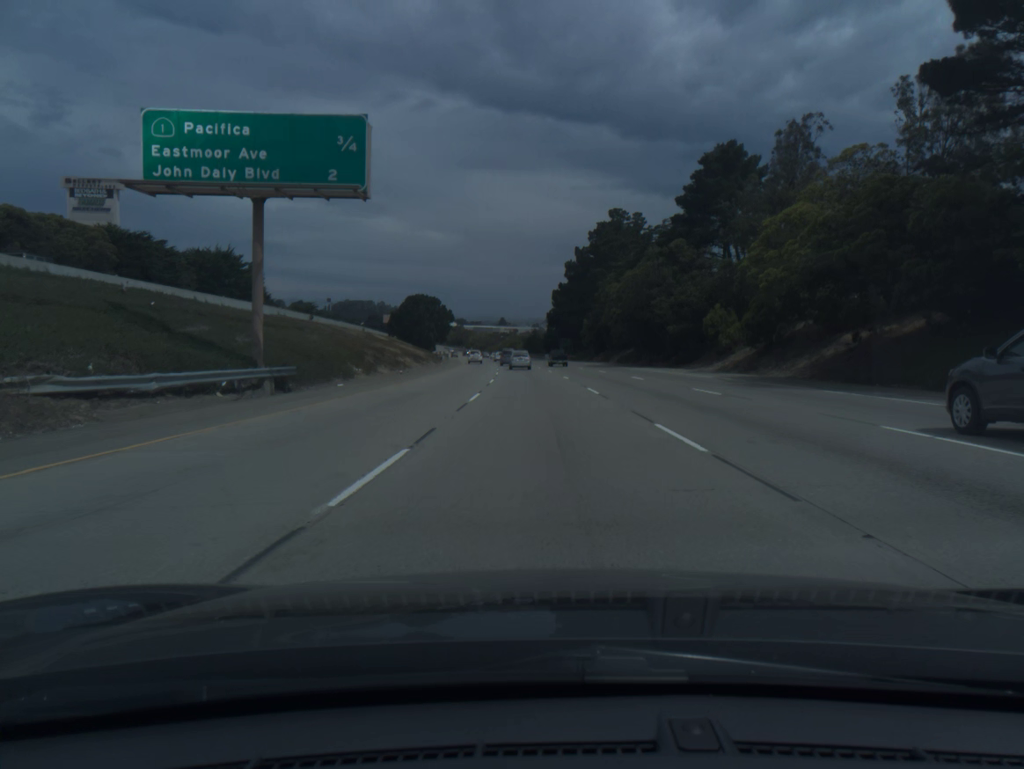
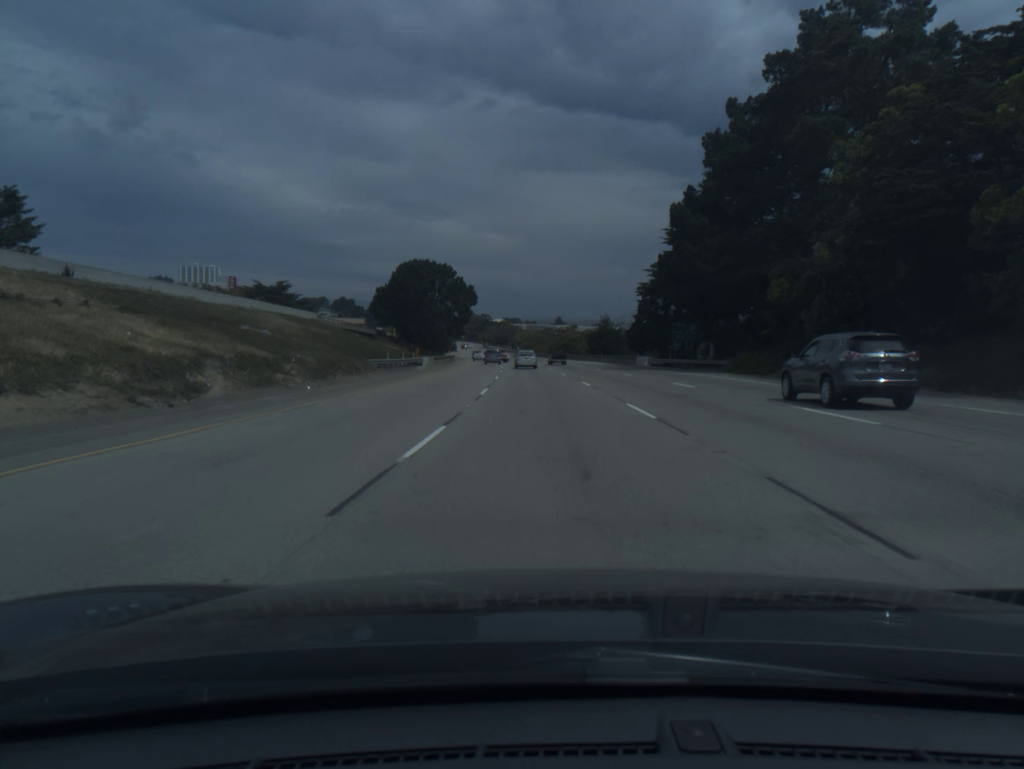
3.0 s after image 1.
(-3.1, +82.6) m; -4°
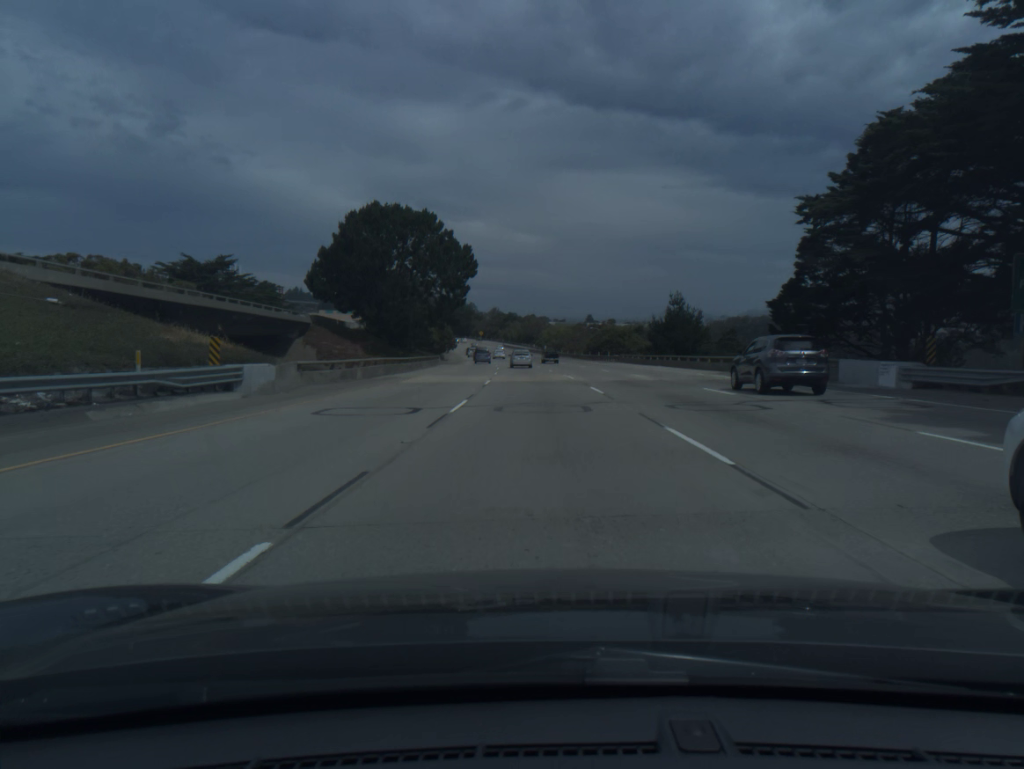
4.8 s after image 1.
(-0.8, +49.9) m; -2°
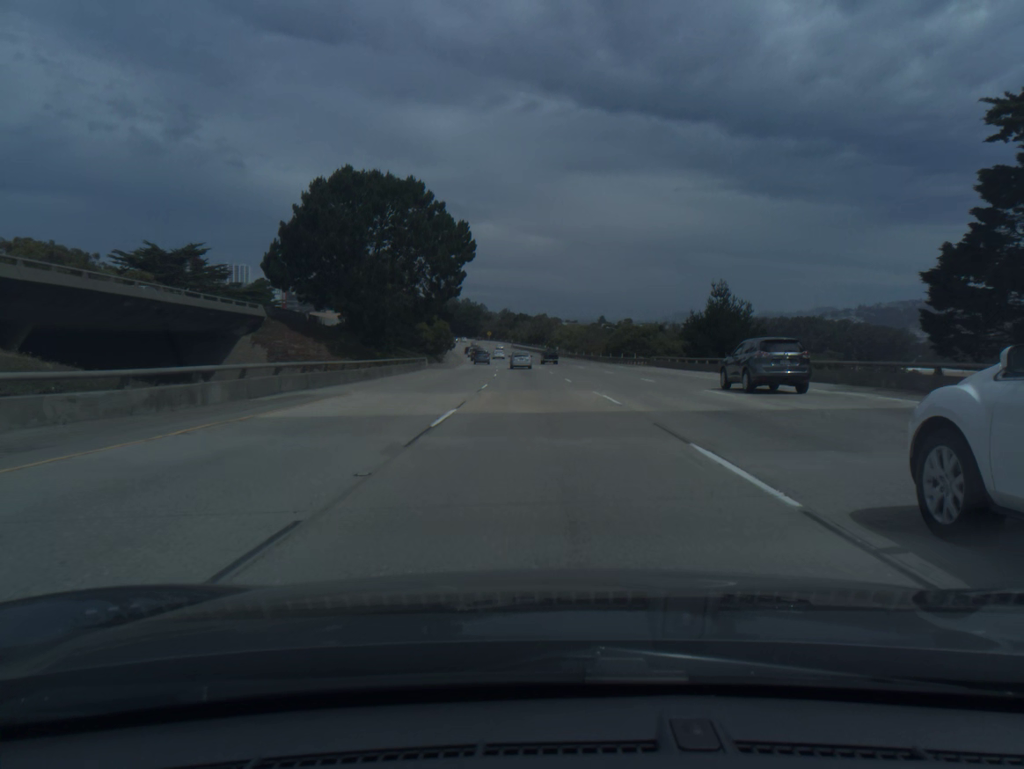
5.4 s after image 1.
(-0.1, +16.7) m; -1°
